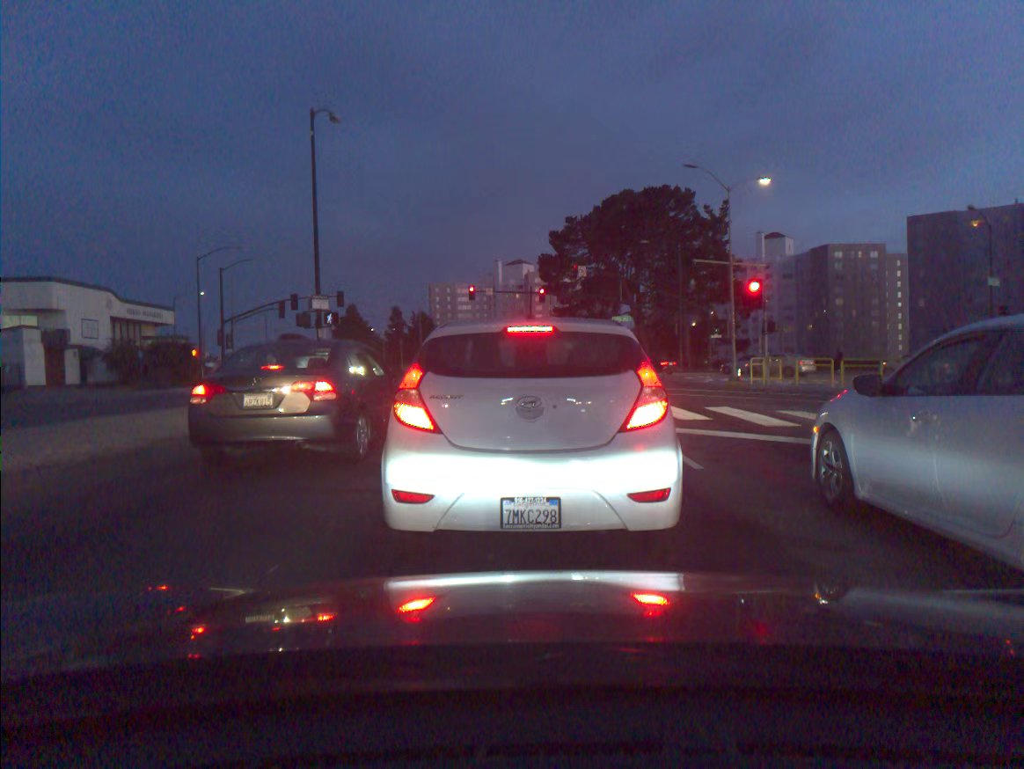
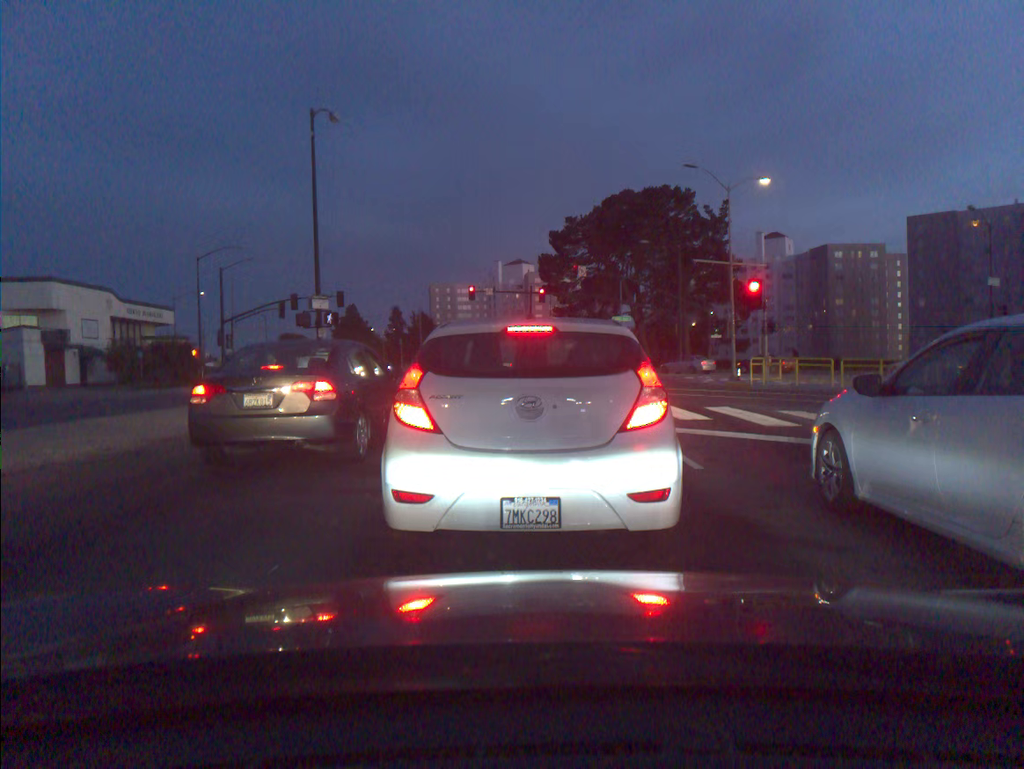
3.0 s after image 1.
(0.0, 0.0) m; 0°
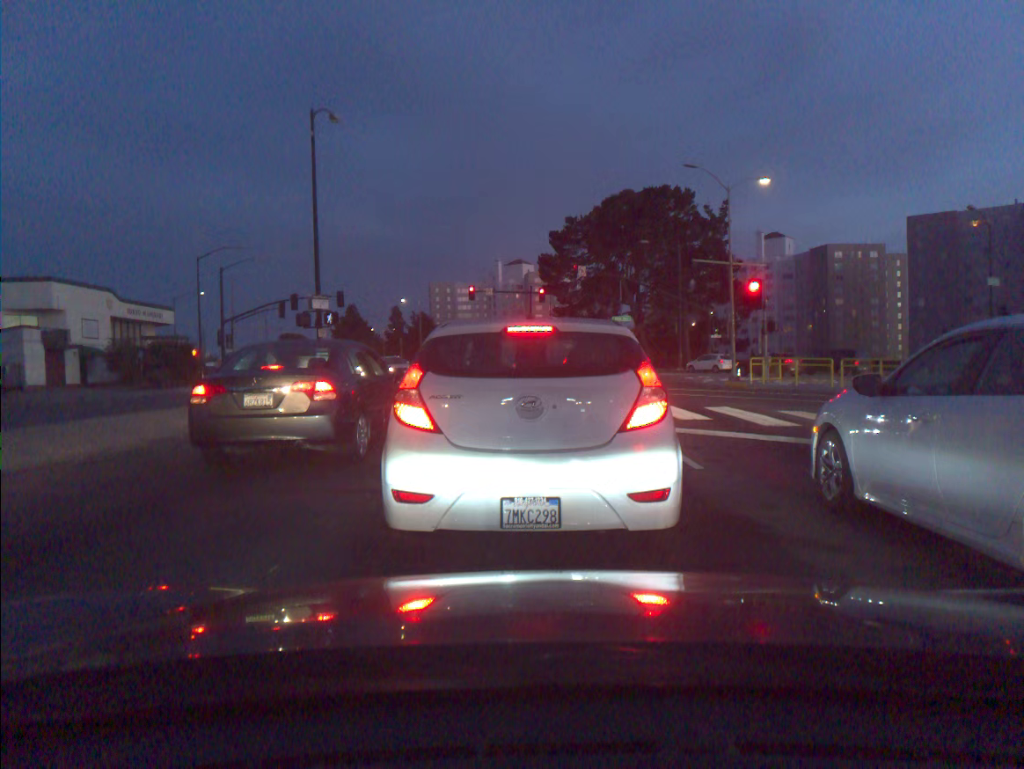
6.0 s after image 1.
(0.0, 0.0) m; 0°
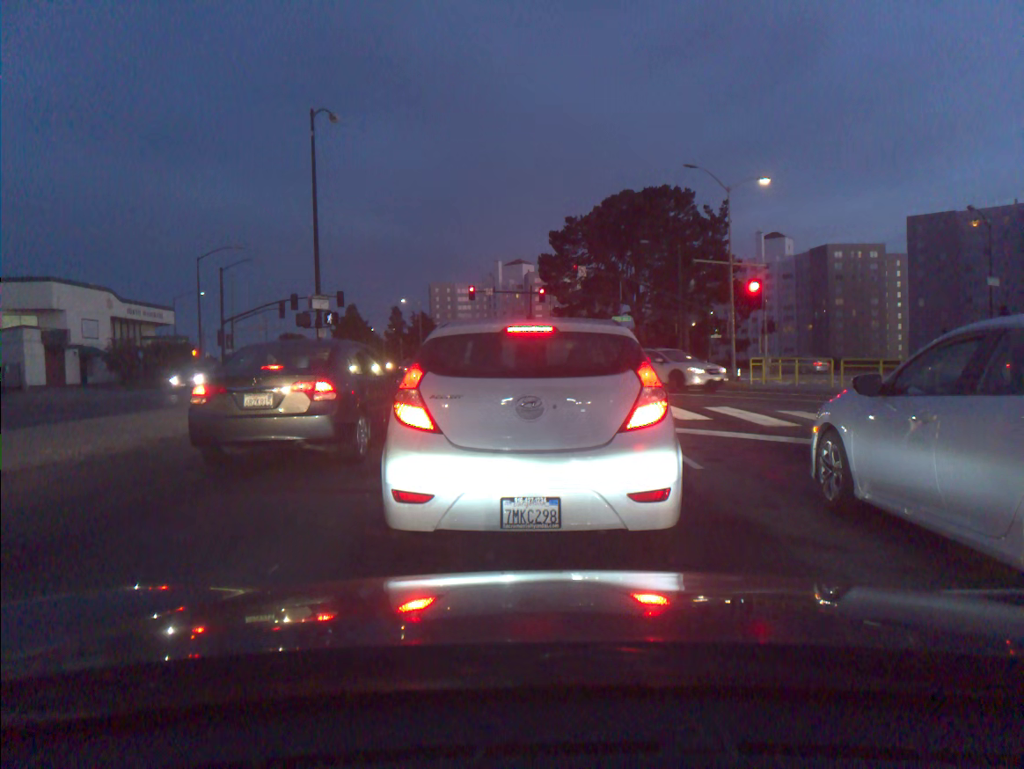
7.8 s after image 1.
(0.0, 0.0) m; 0°
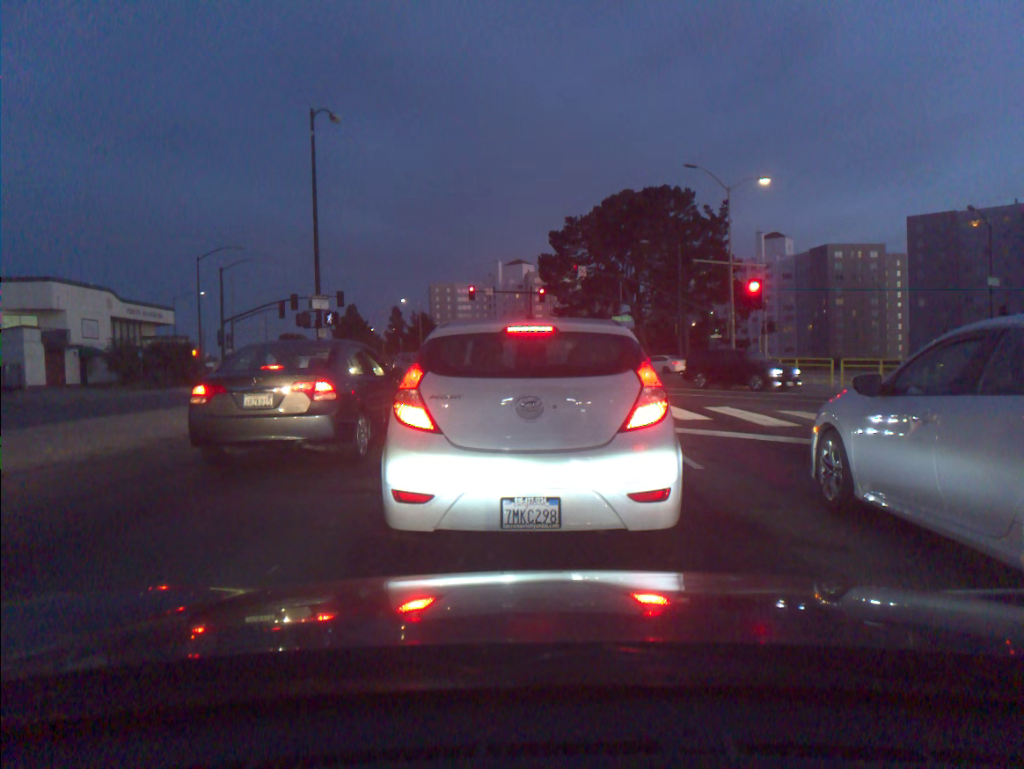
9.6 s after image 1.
(0.0, 0.0) m; 0°
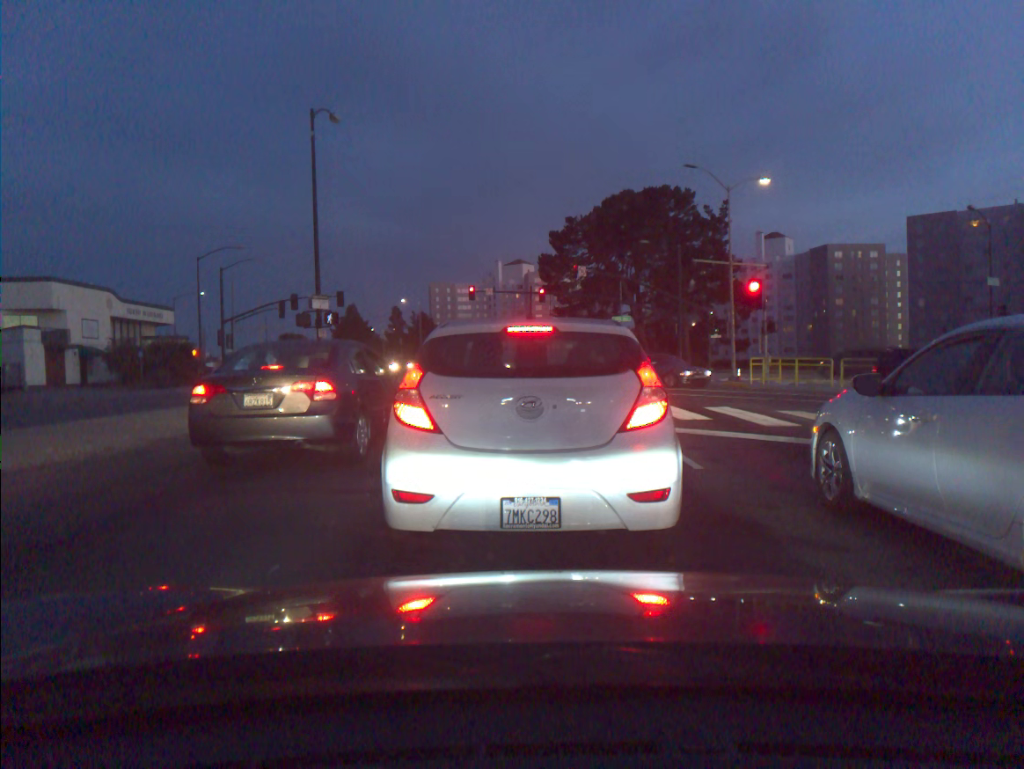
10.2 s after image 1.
(0.0, 0.0) m; 0°
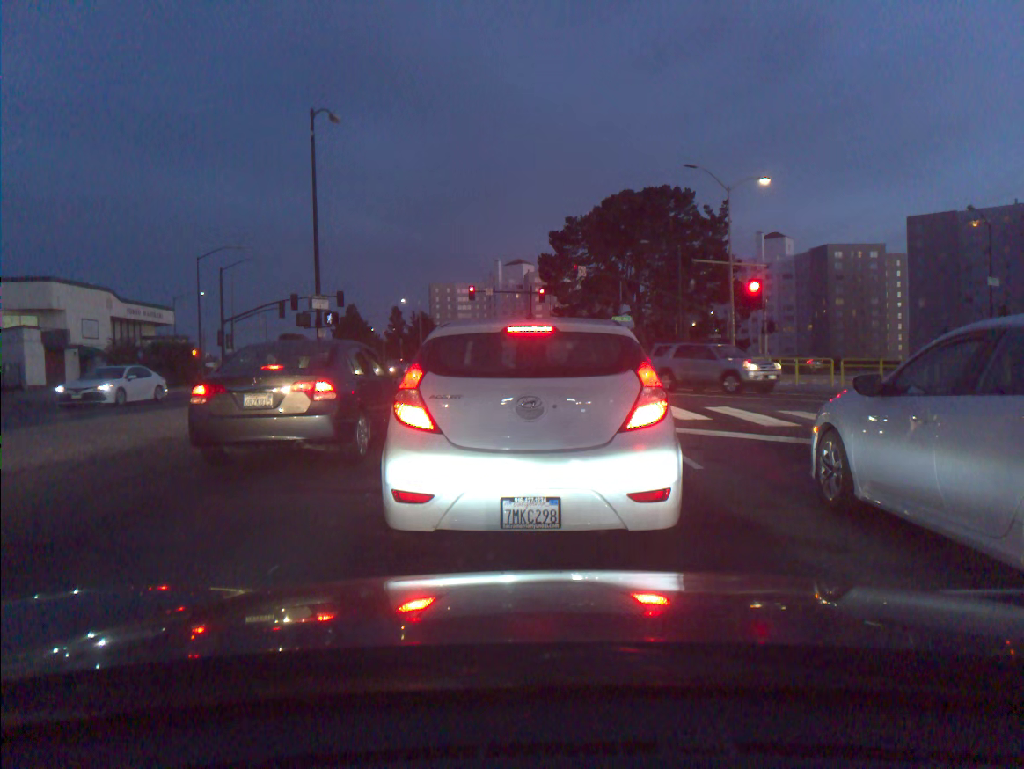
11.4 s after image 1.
(0.0, 0.0) m; 0°
